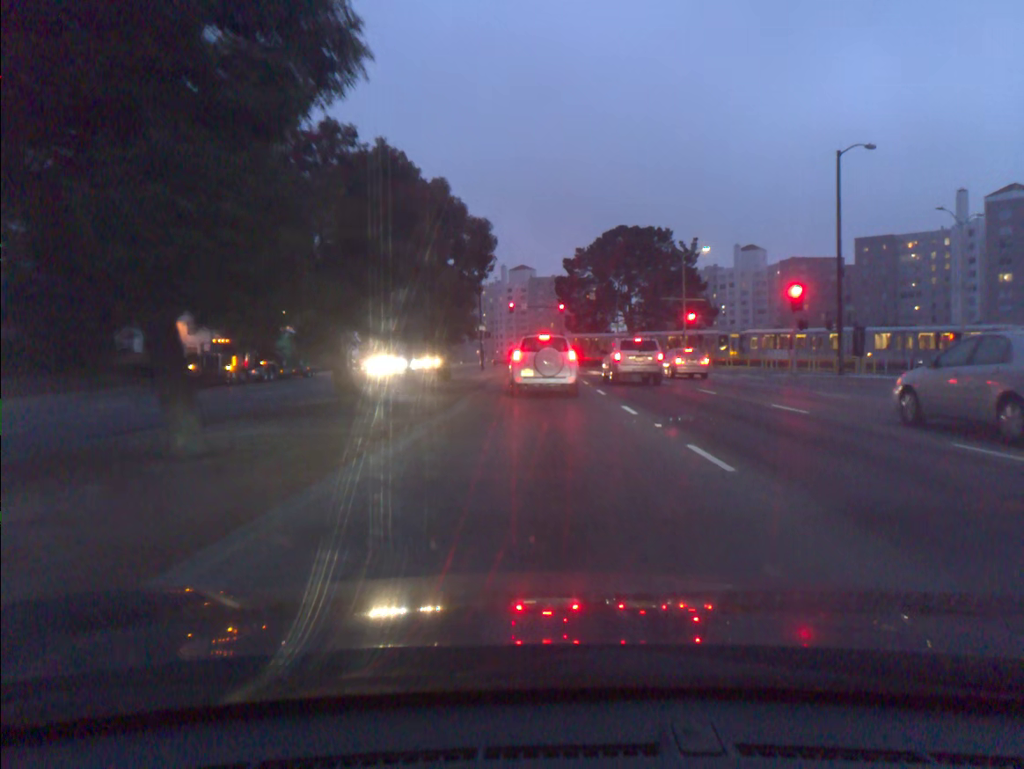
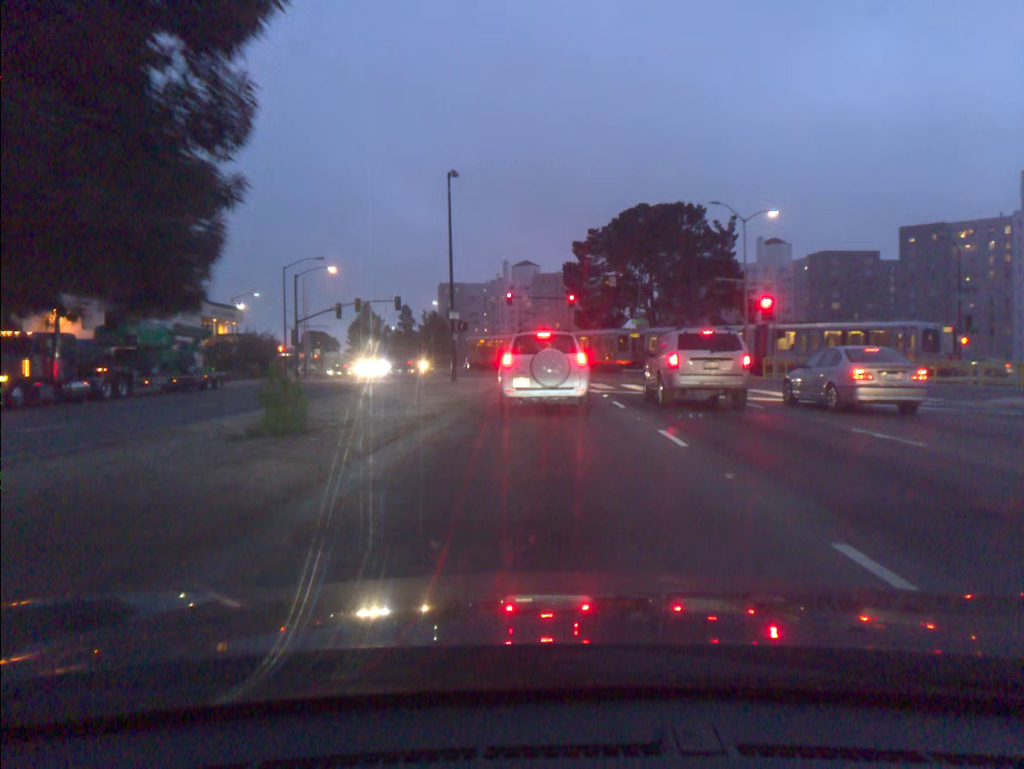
(0.0, +20.1) m; 0°
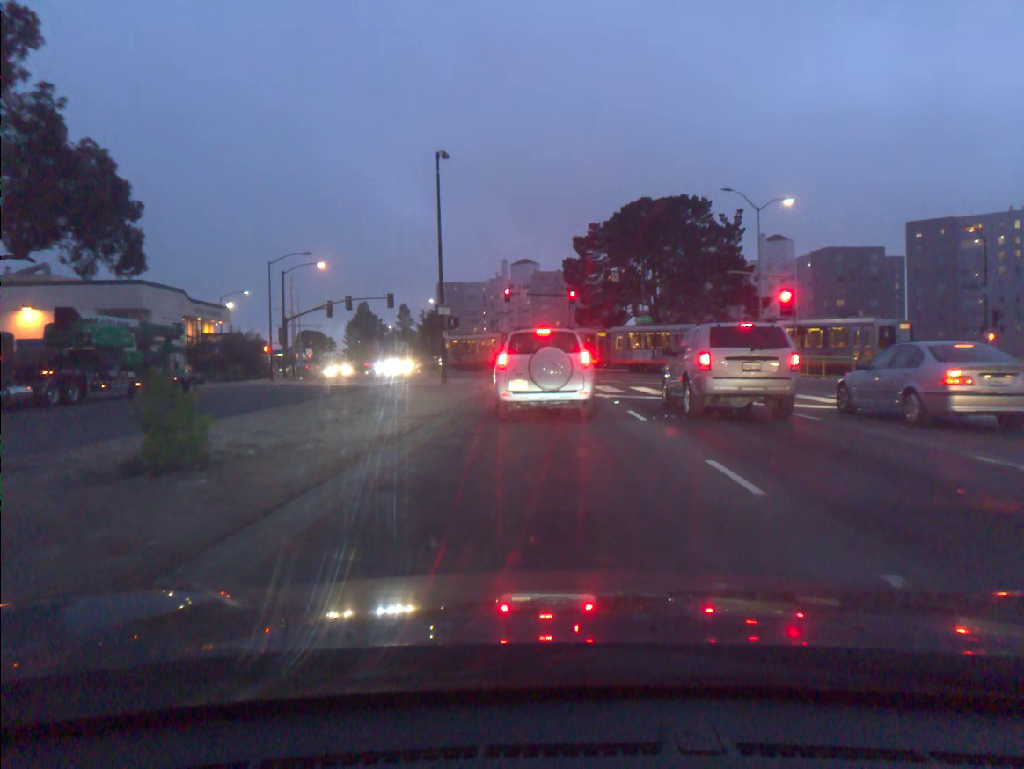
(0.0, +3.6) m; 0°
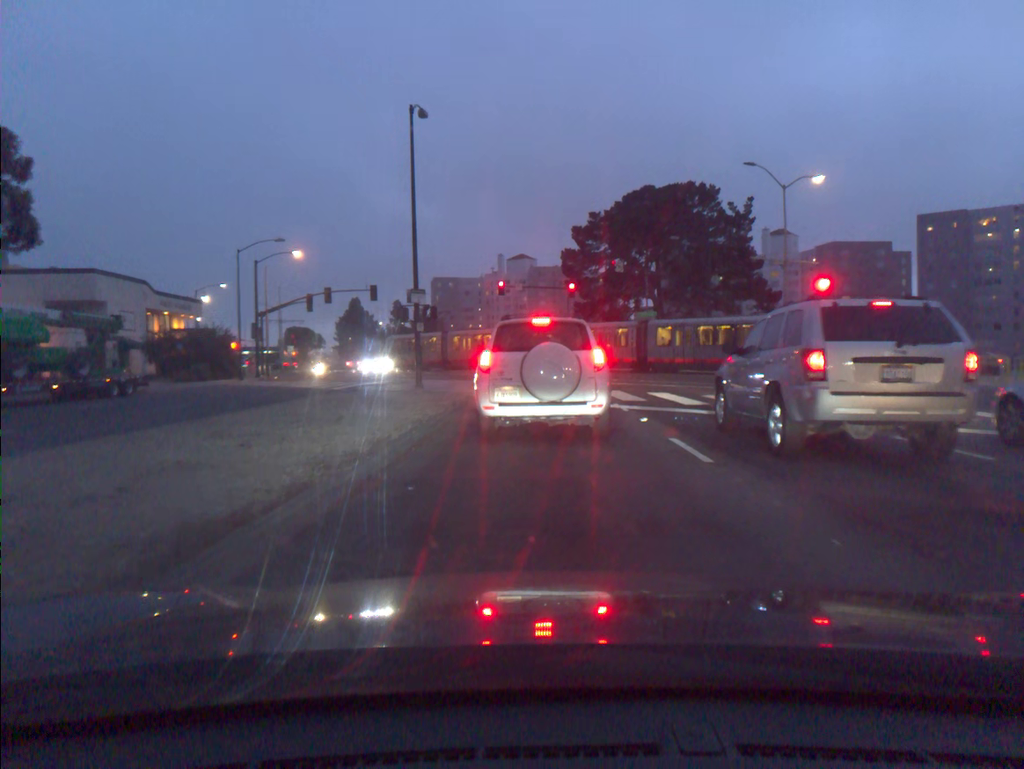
(0.0, +5.7) m; 0°
